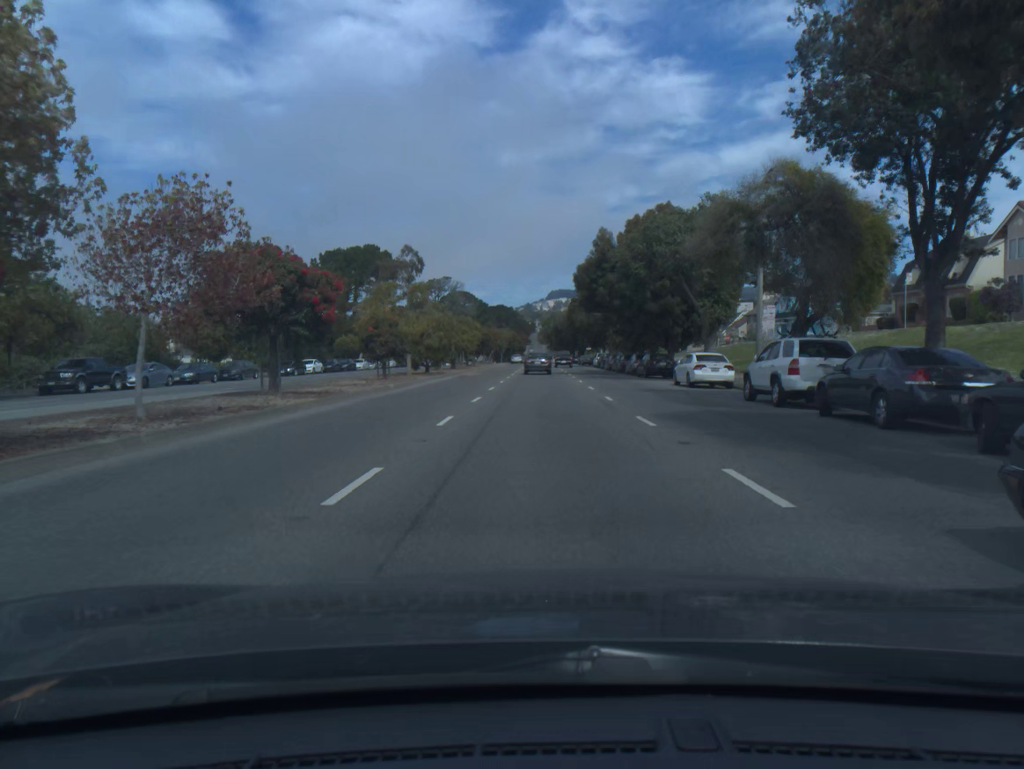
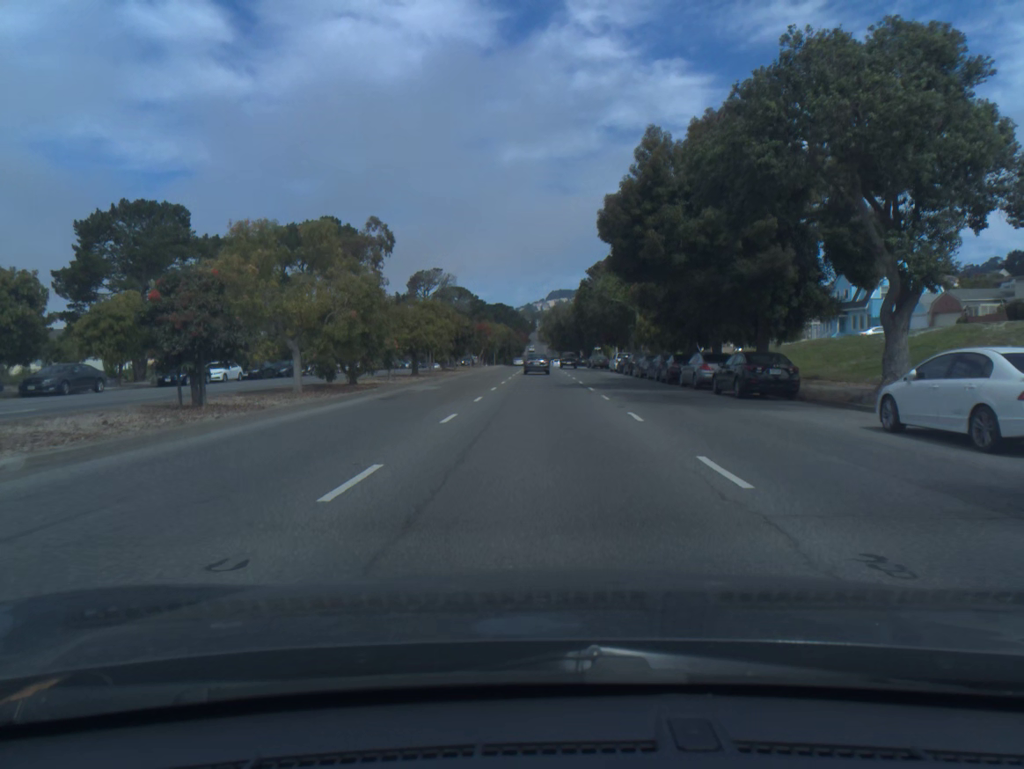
(0.0, +21.0) m; 0°
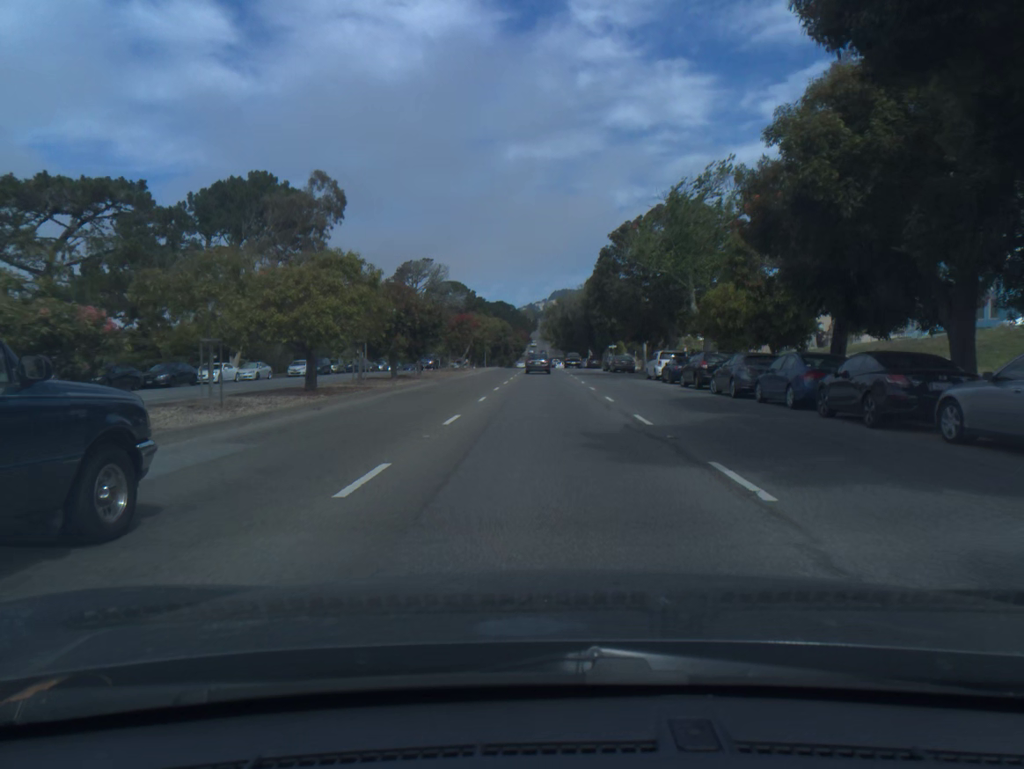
(0.0, +21.7) m; 0°
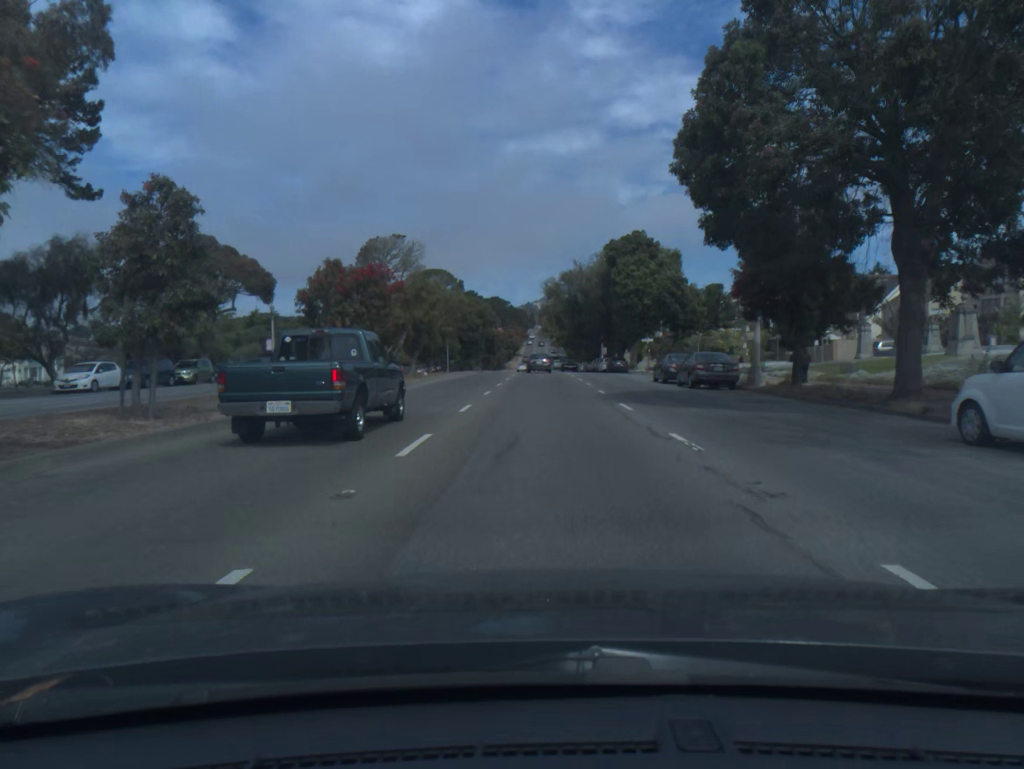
(0.0, +33.9) m; 0°
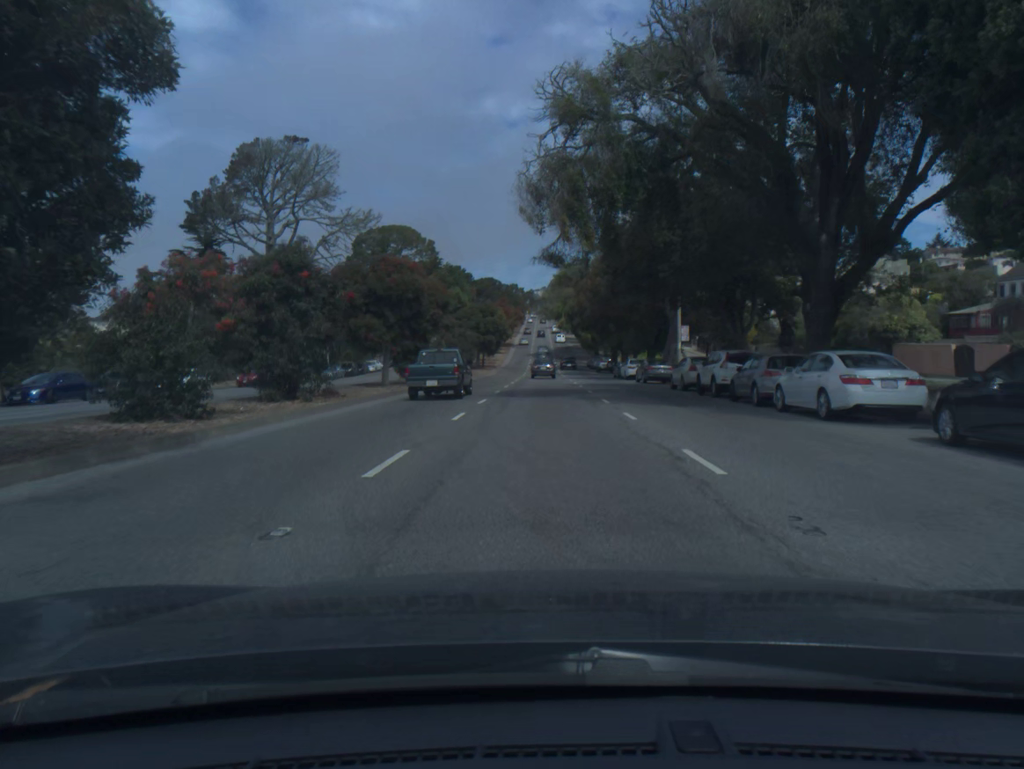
(+0.2, +59.4) m; 0°
